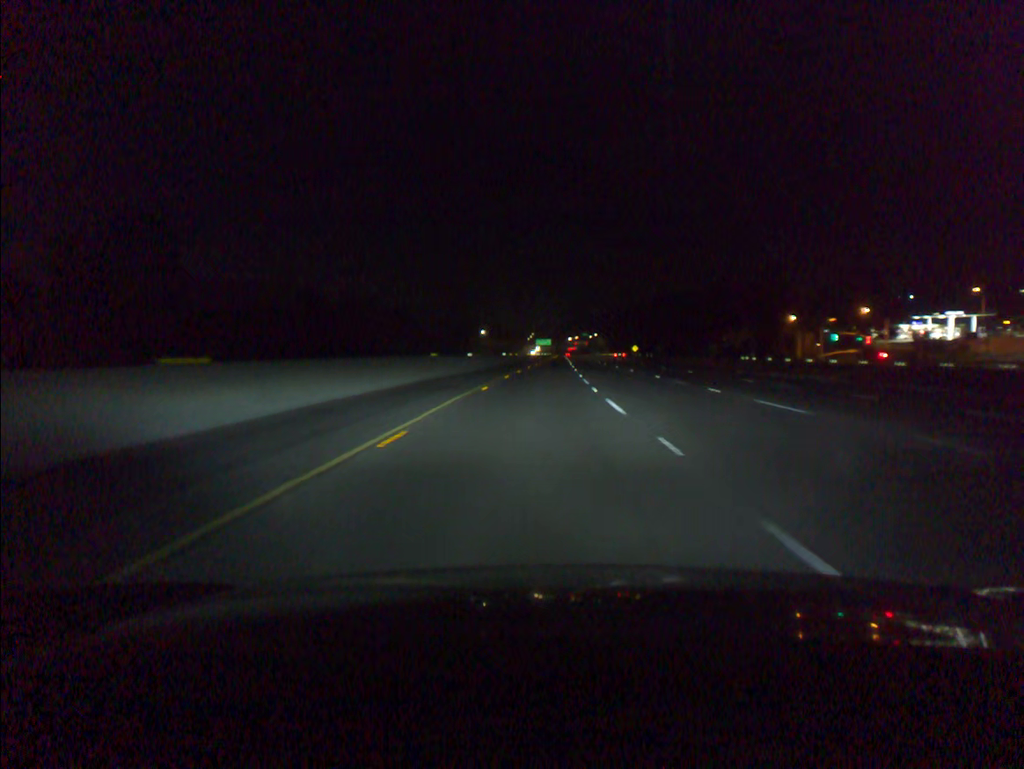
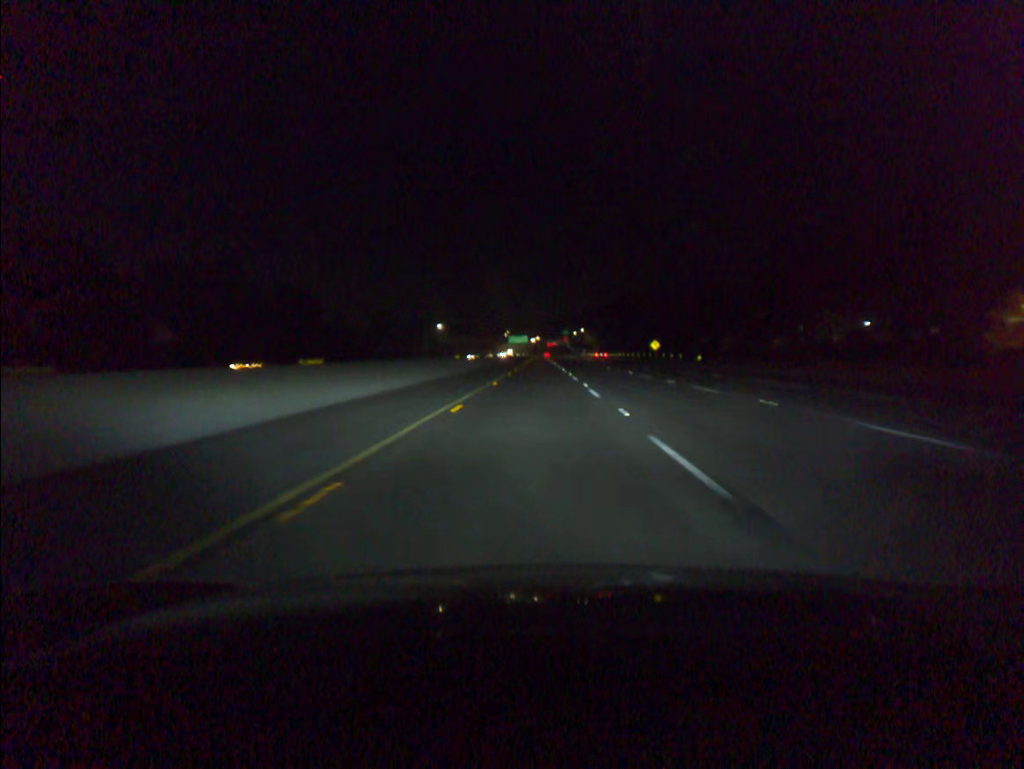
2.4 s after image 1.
(+1.4, +81.3) m; +2°
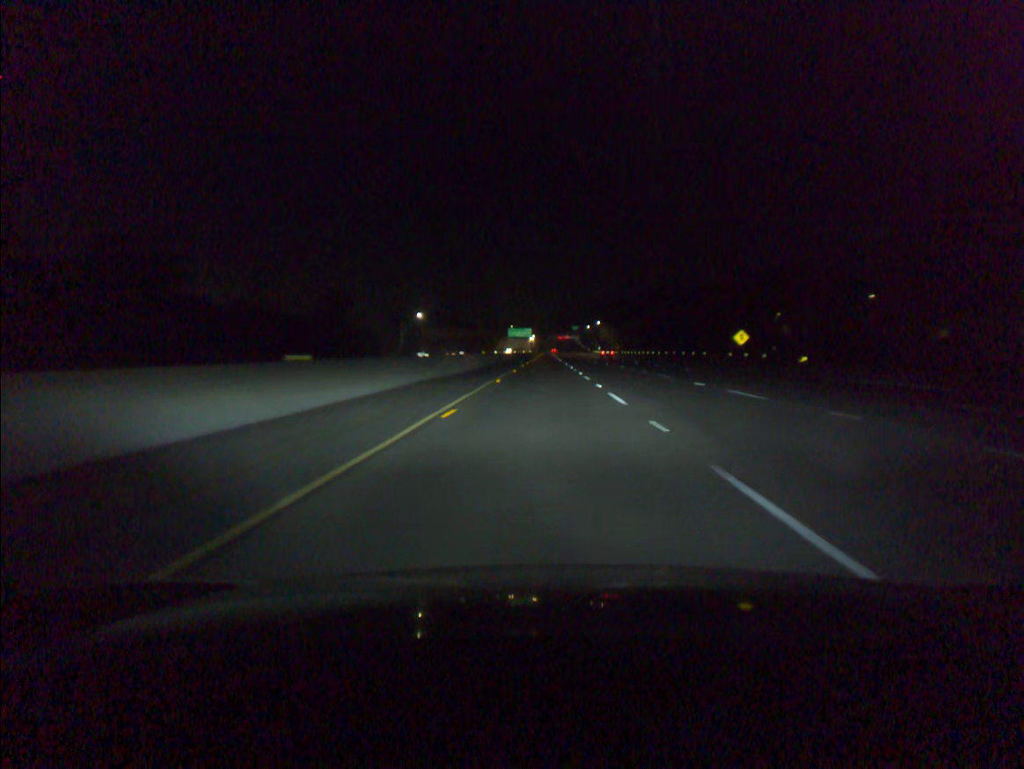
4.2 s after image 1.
(-0.2, +60.8) m; 0°
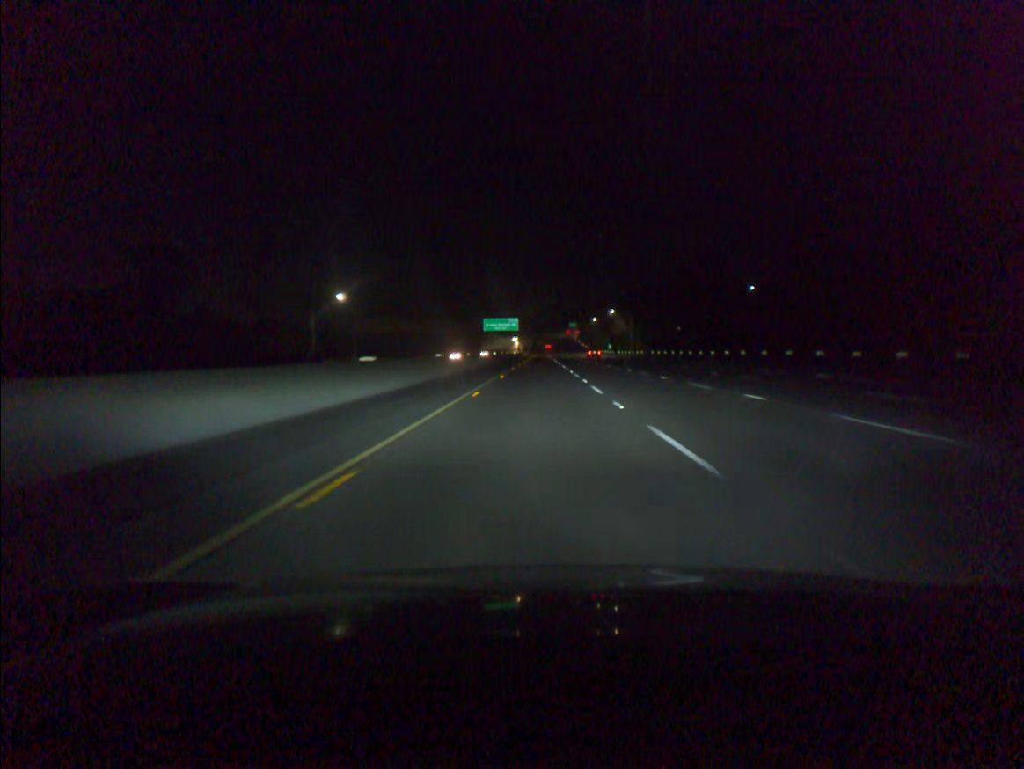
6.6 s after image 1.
(+0.4, +80.8) m; 0°
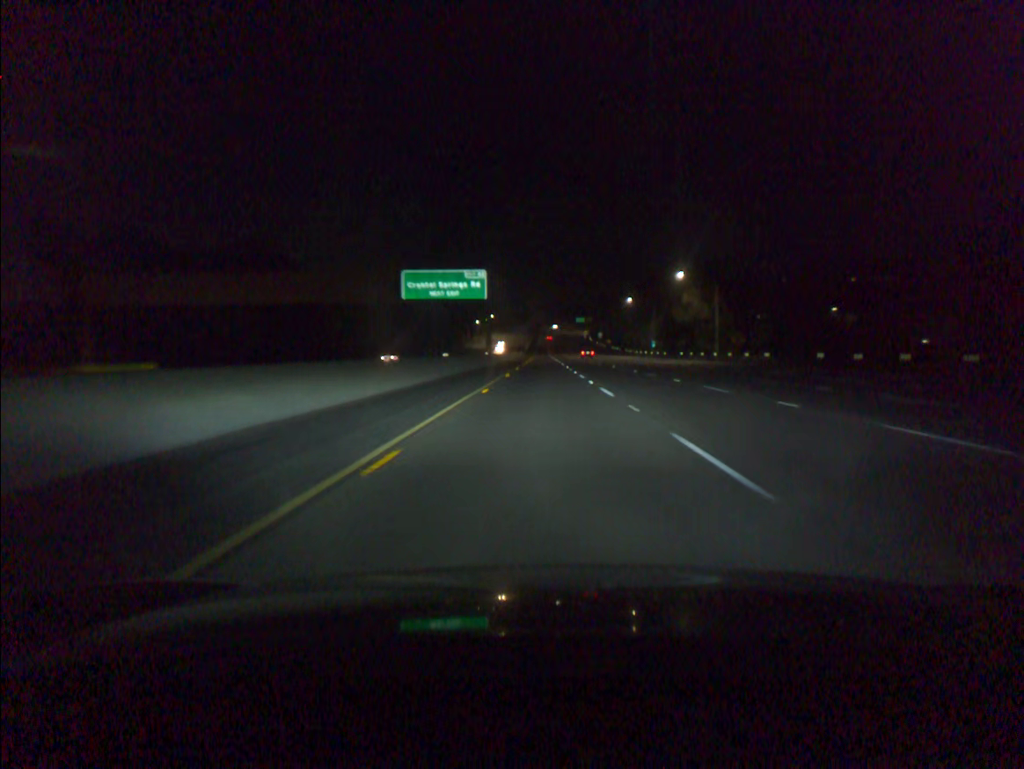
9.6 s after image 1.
(-0.4, +100.8) m; 0°
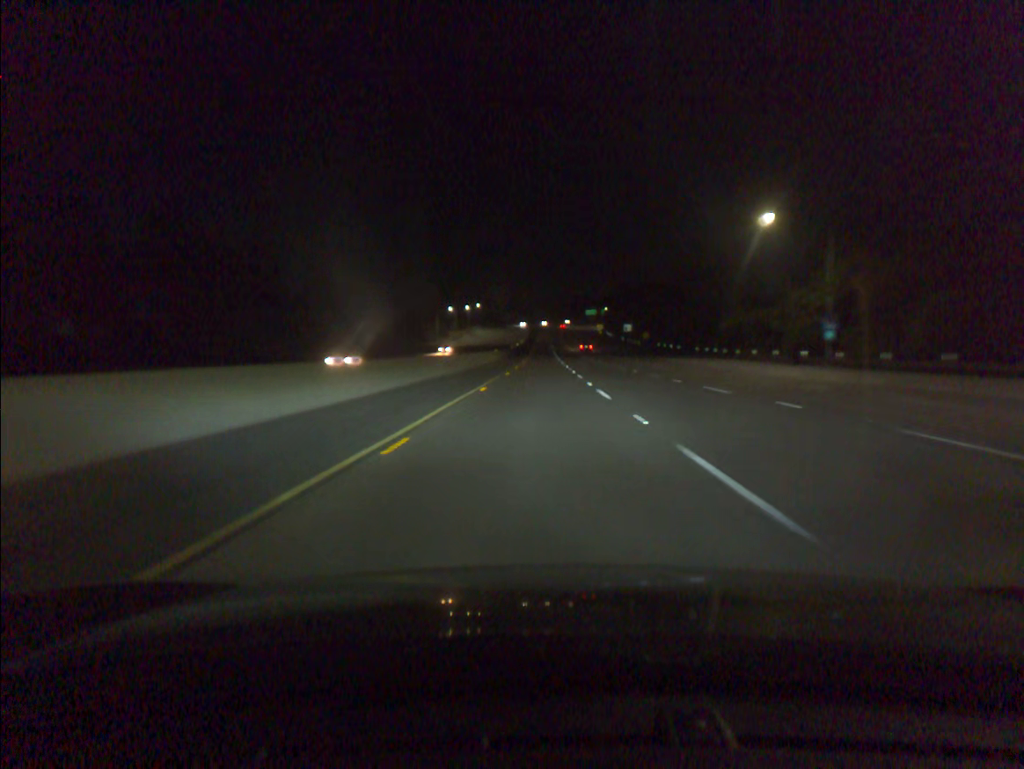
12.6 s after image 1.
(+0.1, +100.8) m; 0°
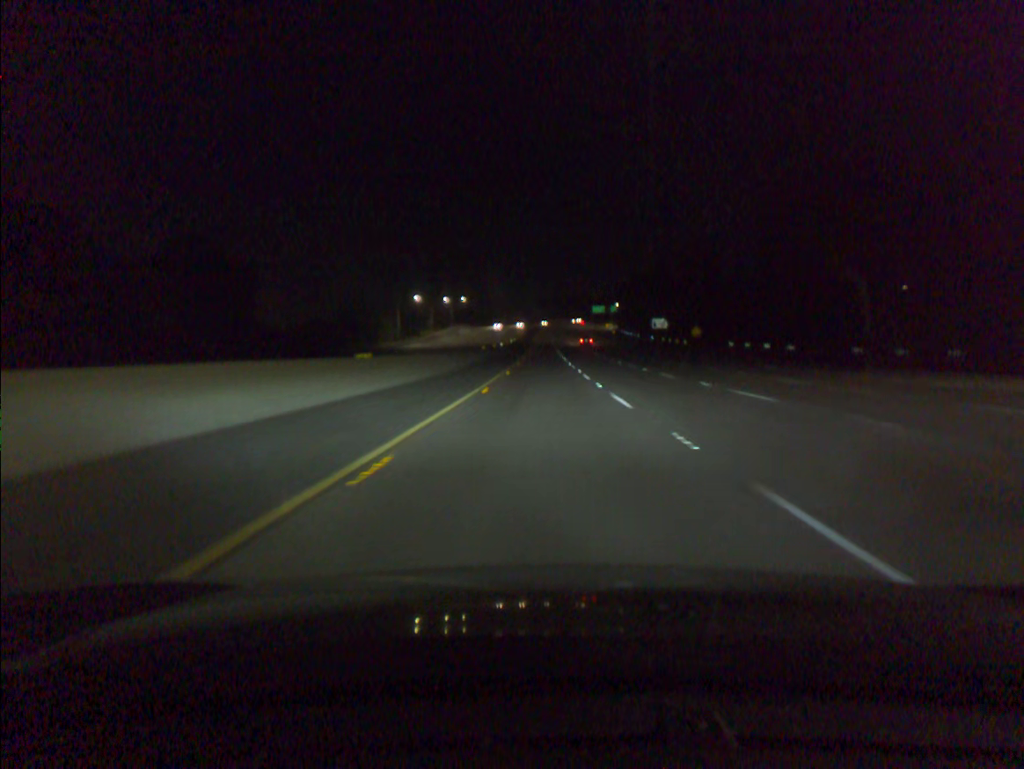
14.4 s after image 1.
(-0.1, +60.5) m; 0°
